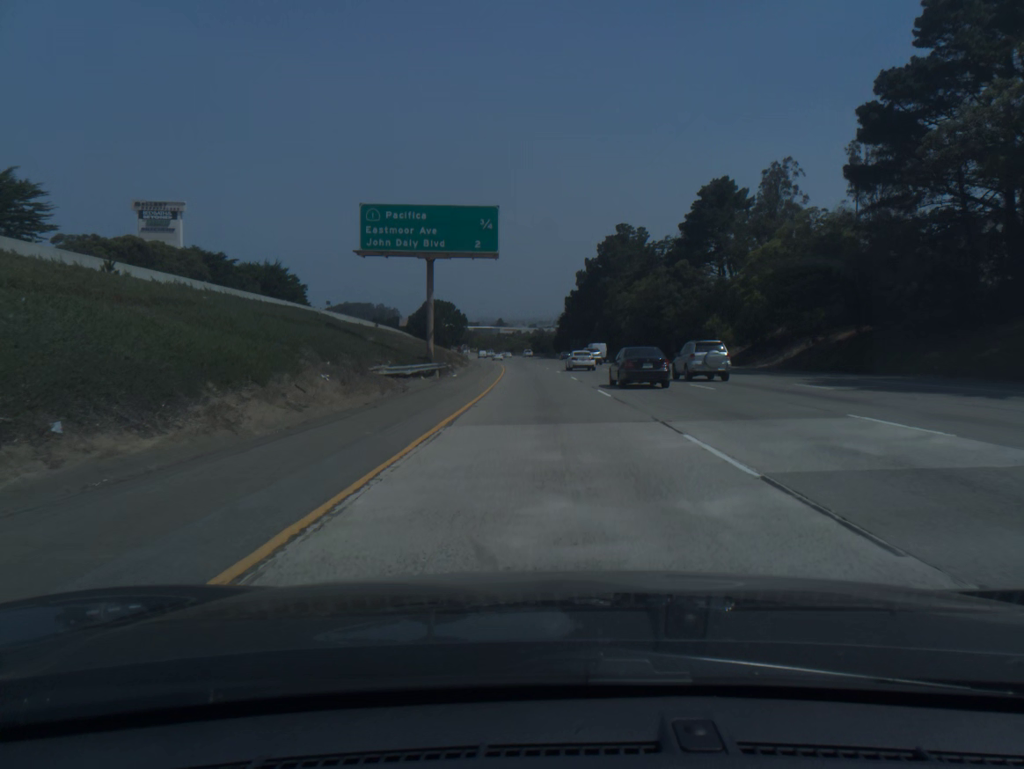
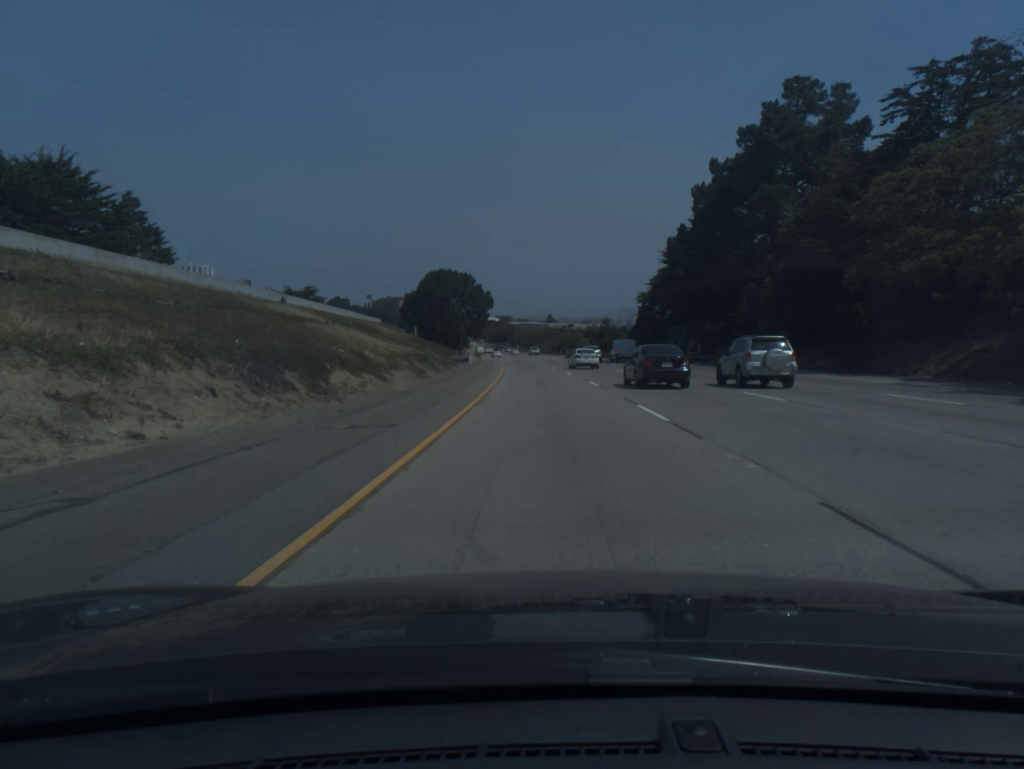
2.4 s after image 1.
(-2.7, +79.5) m; -4°
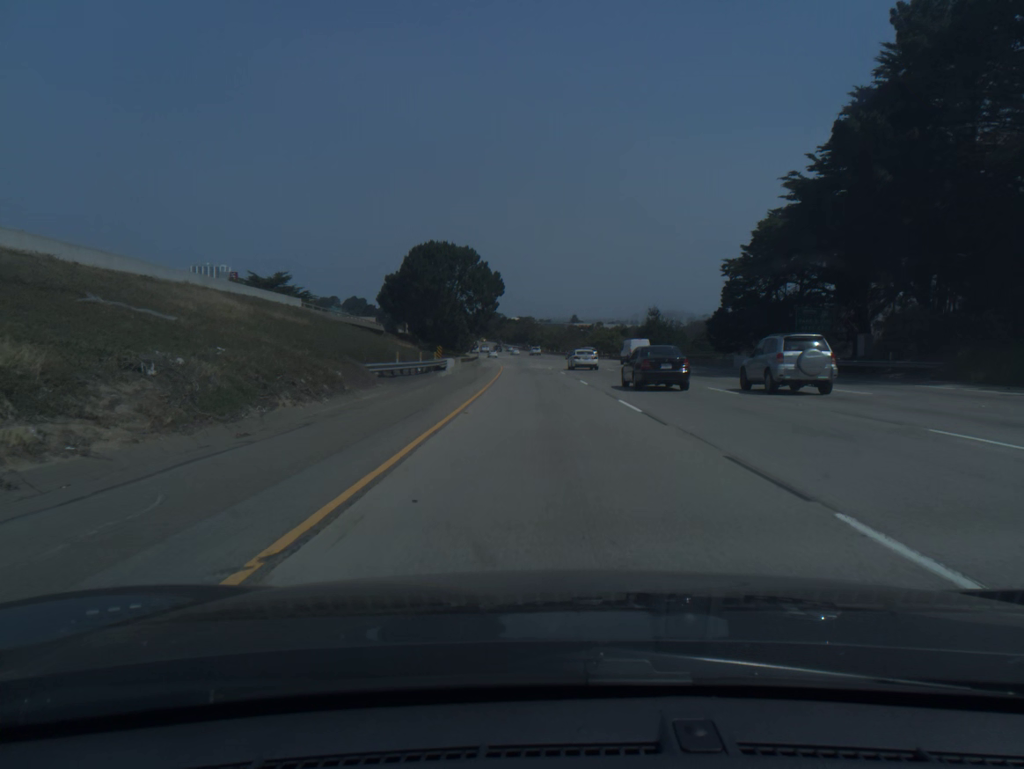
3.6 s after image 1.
(-0.6, +39.8) m; -2°
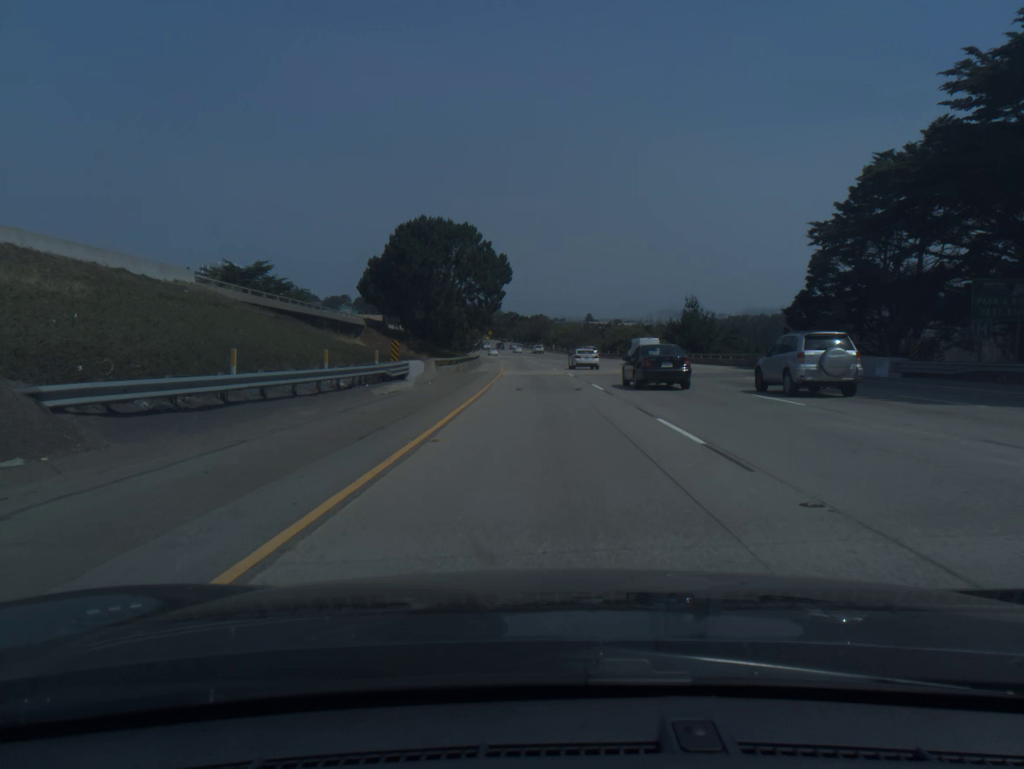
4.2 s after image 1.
(-0.2, +19.9) m; -1°
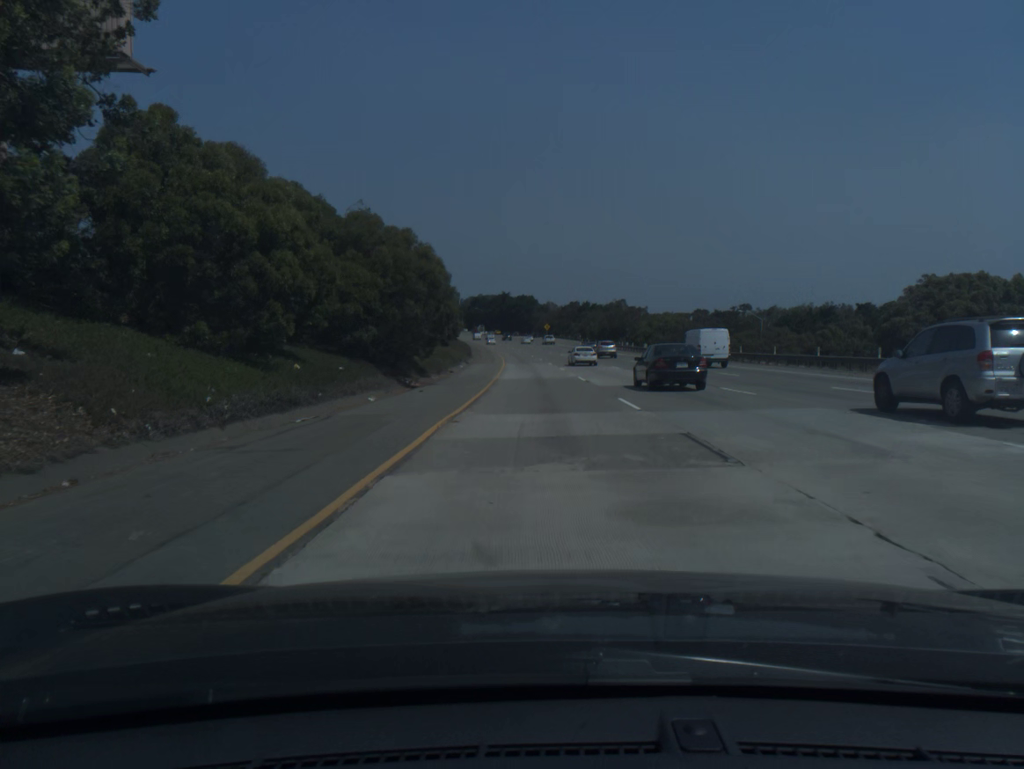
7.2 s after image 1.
(-4.1, +99.3) m; -5°
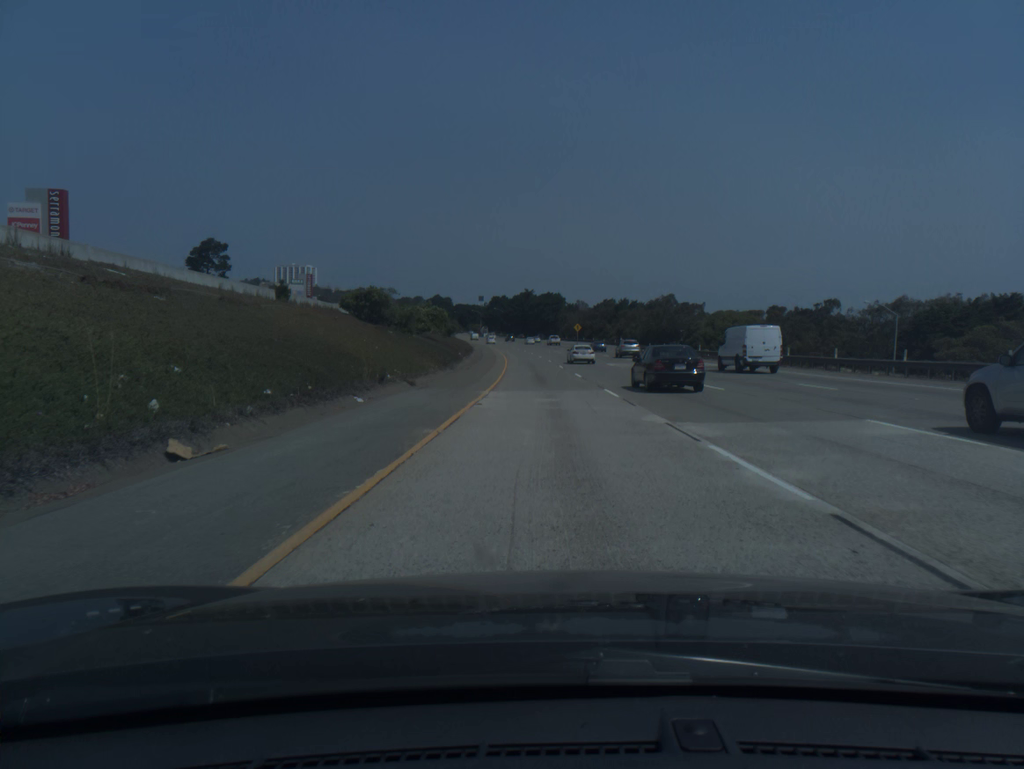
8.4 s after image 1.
(-0.7, +39.7) m; -2°
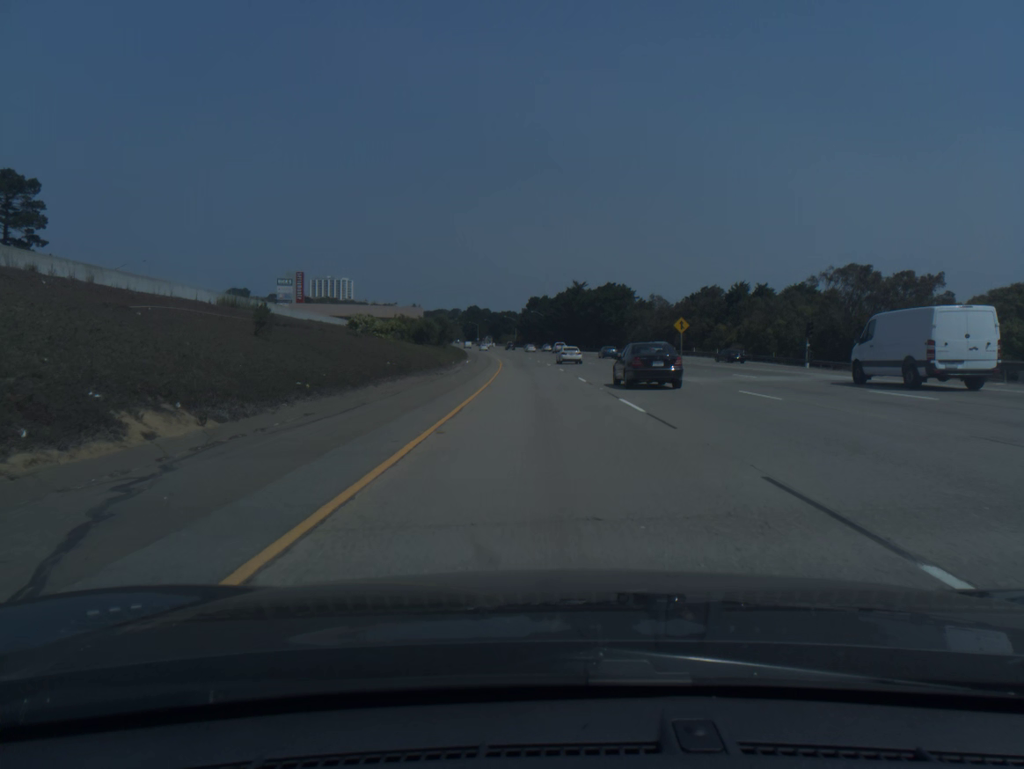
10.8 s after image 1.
(-2.1, +78.9) m; -3°
